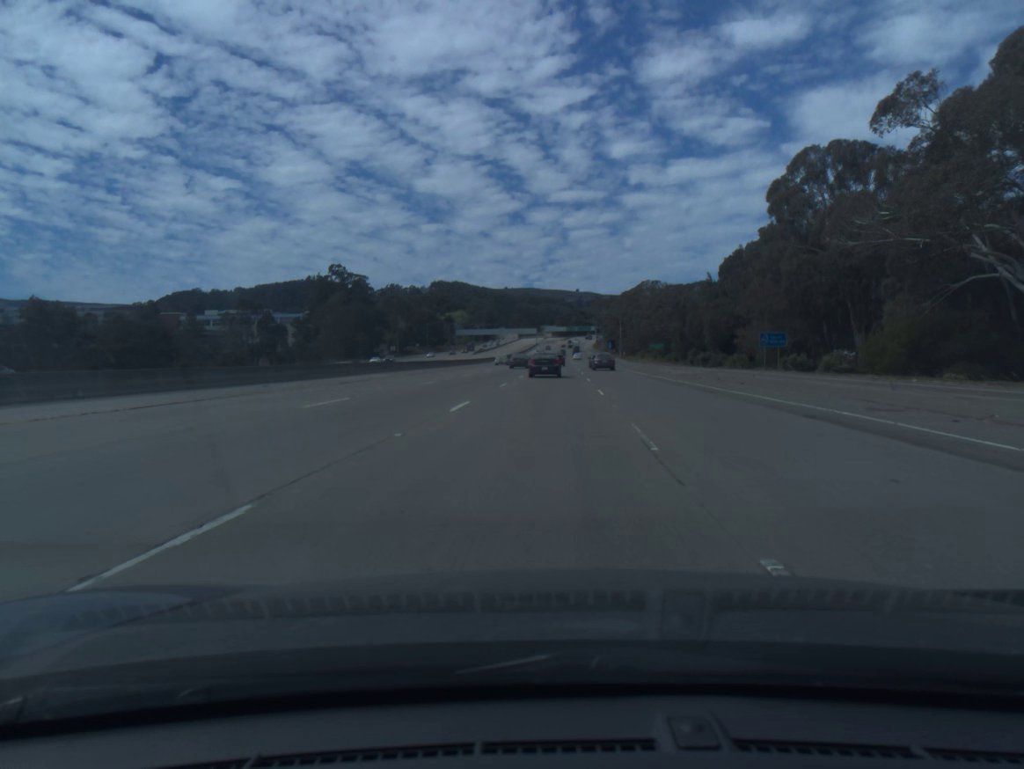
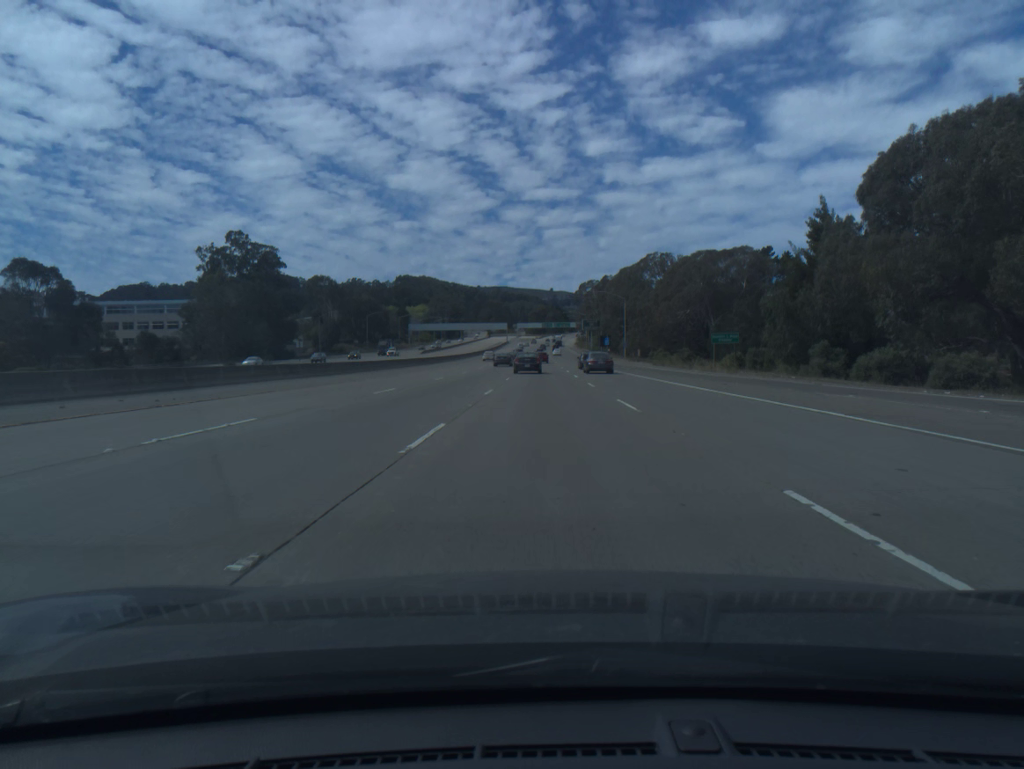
(+1.0, +65.7) m; +2°
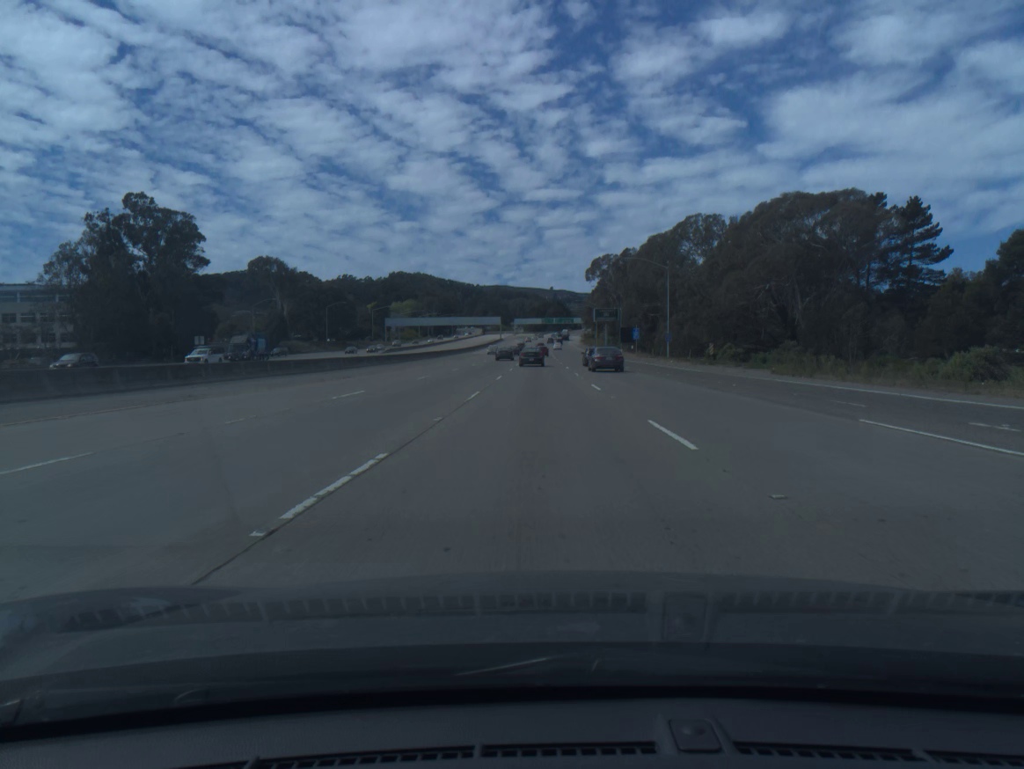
(+0.2, +48.4) m; 0°
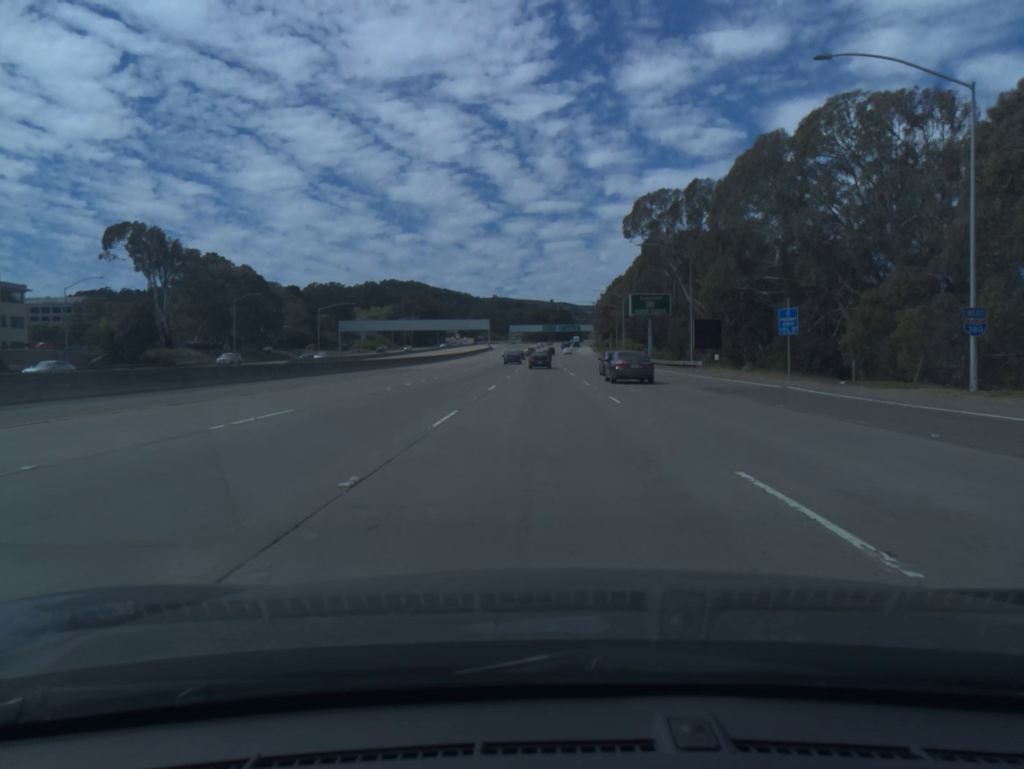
(-0.2, +65.0) m; 0°
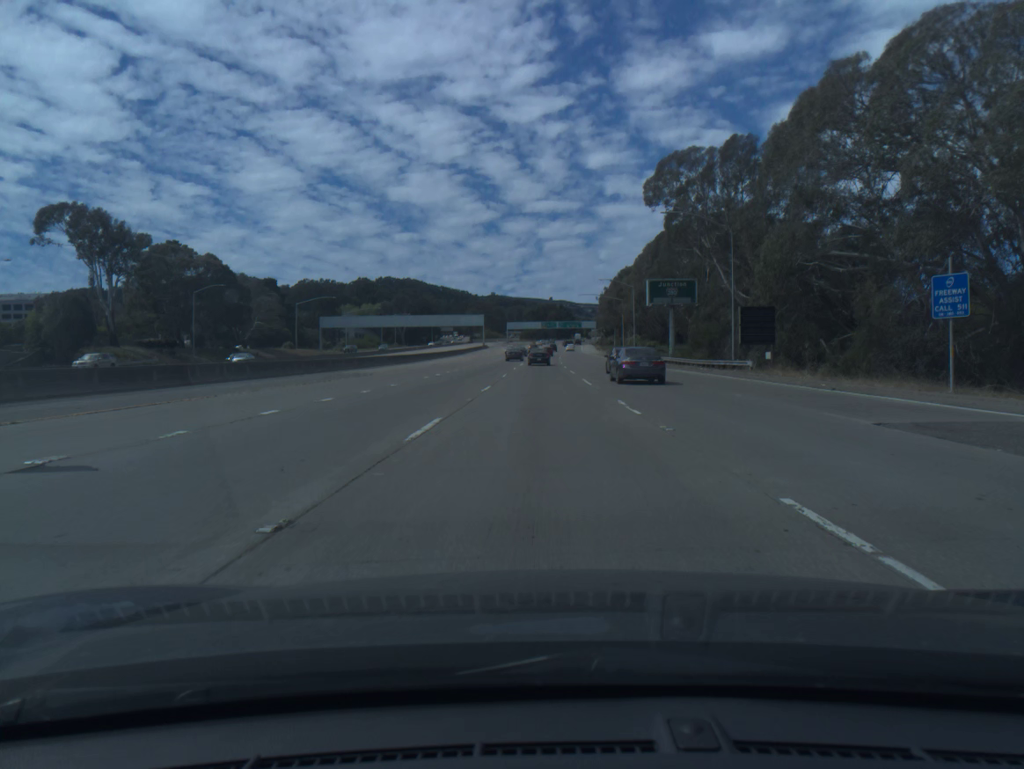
(0.0, +16.5) m; 0°
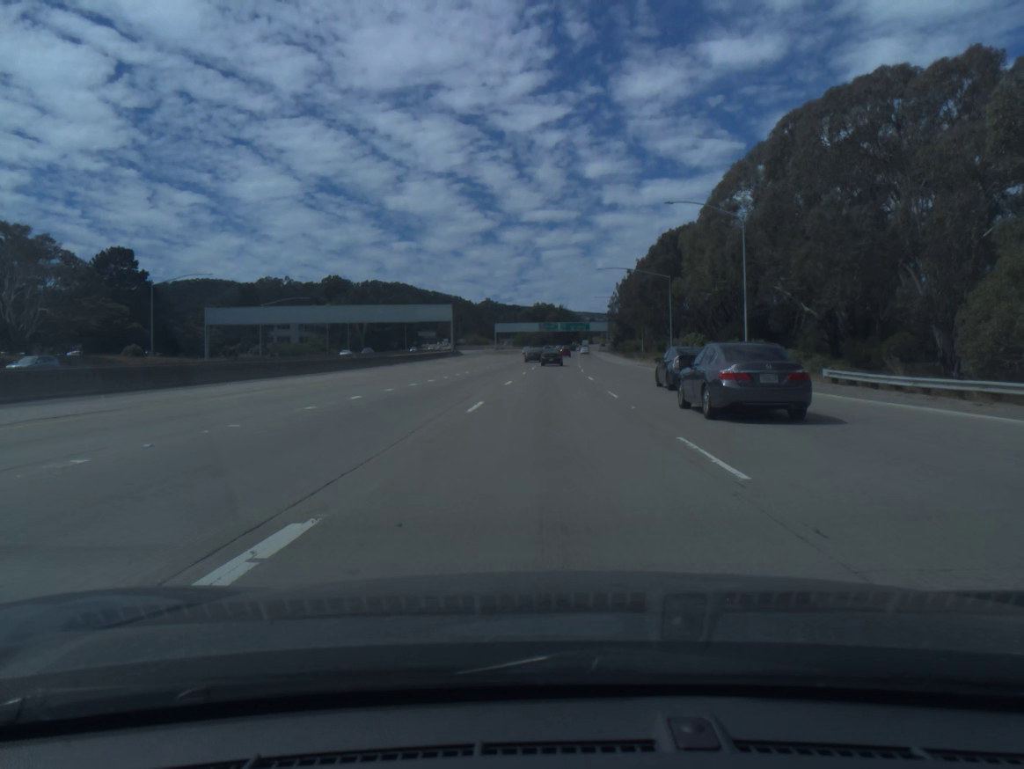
(-0.1, +67.1) m; 0°
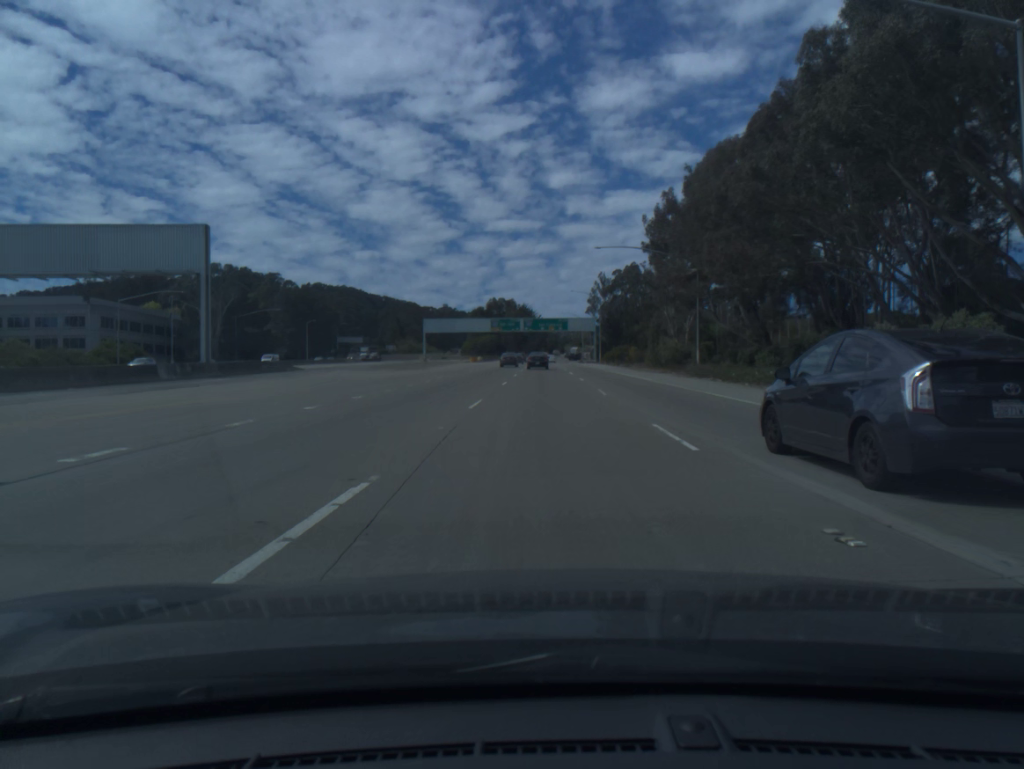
(+2.1, +85.1) m; +3°
